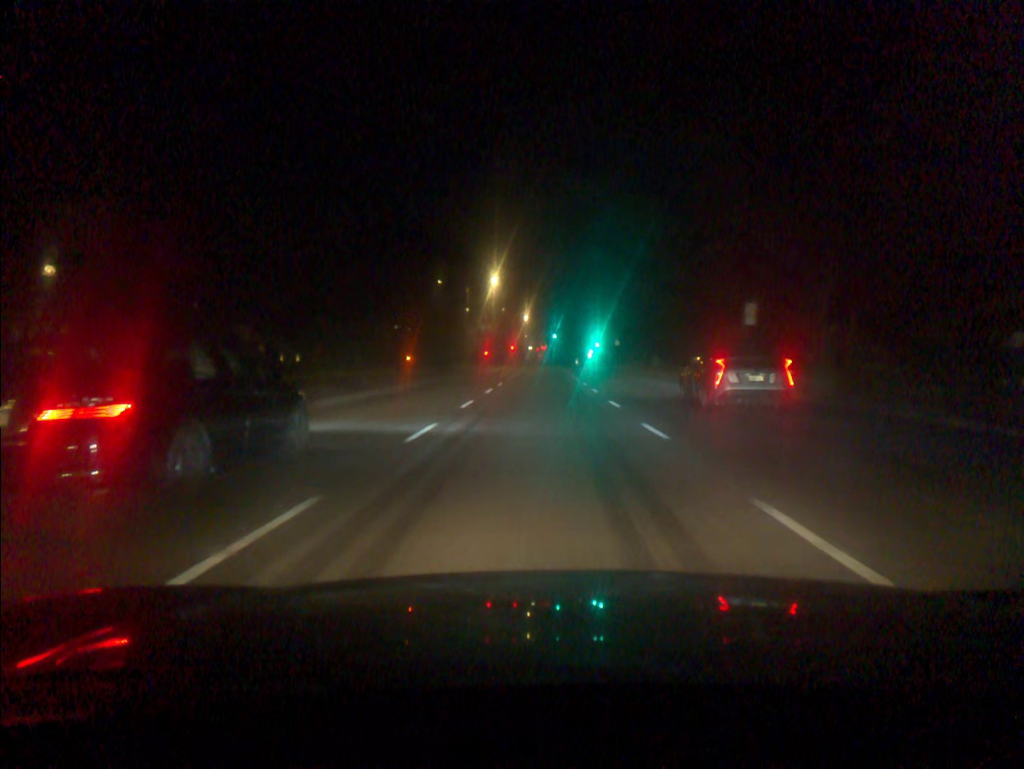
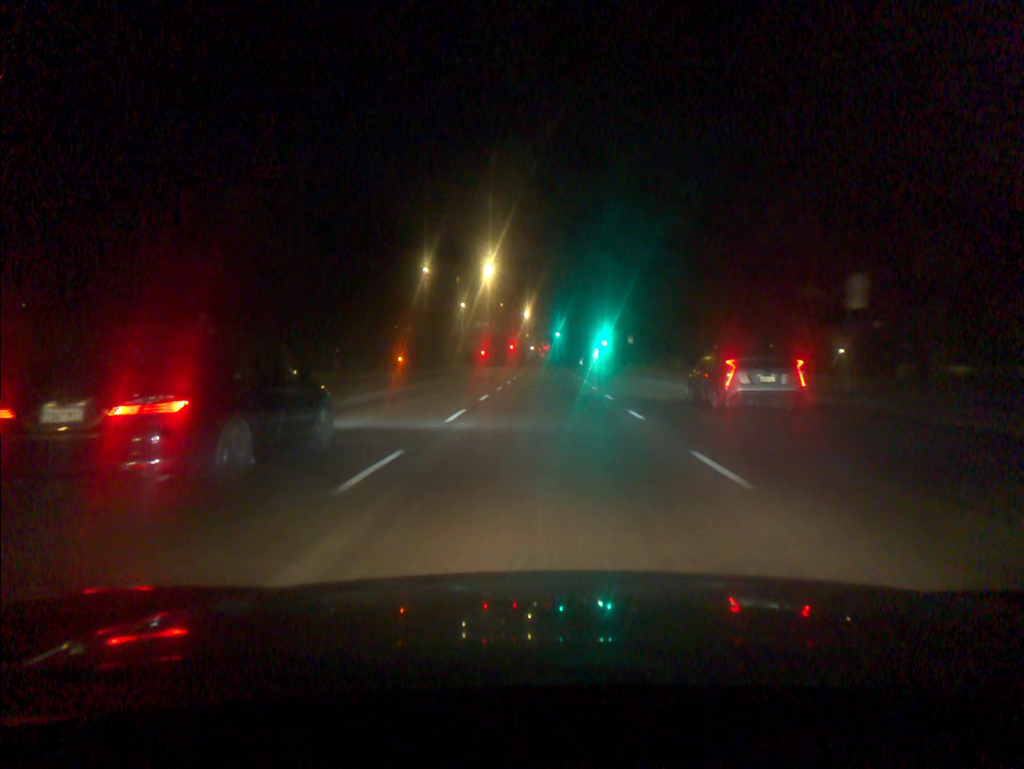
(0.0, +11.0) m; 0°
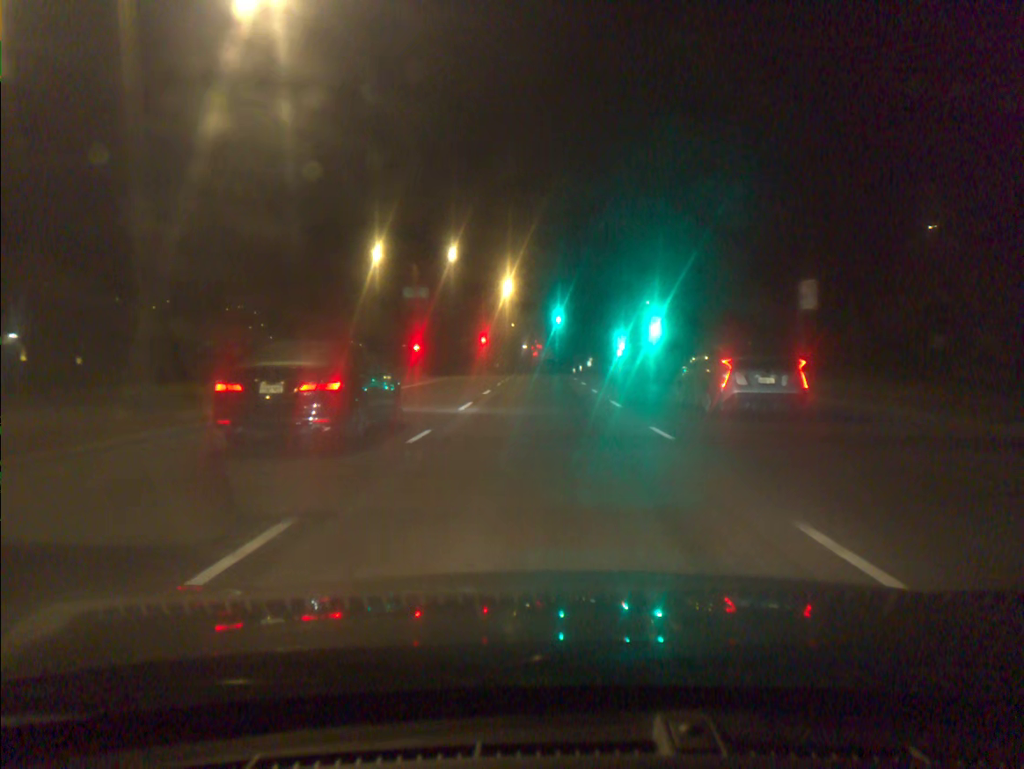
(+0.4, +54.9) m; 0°
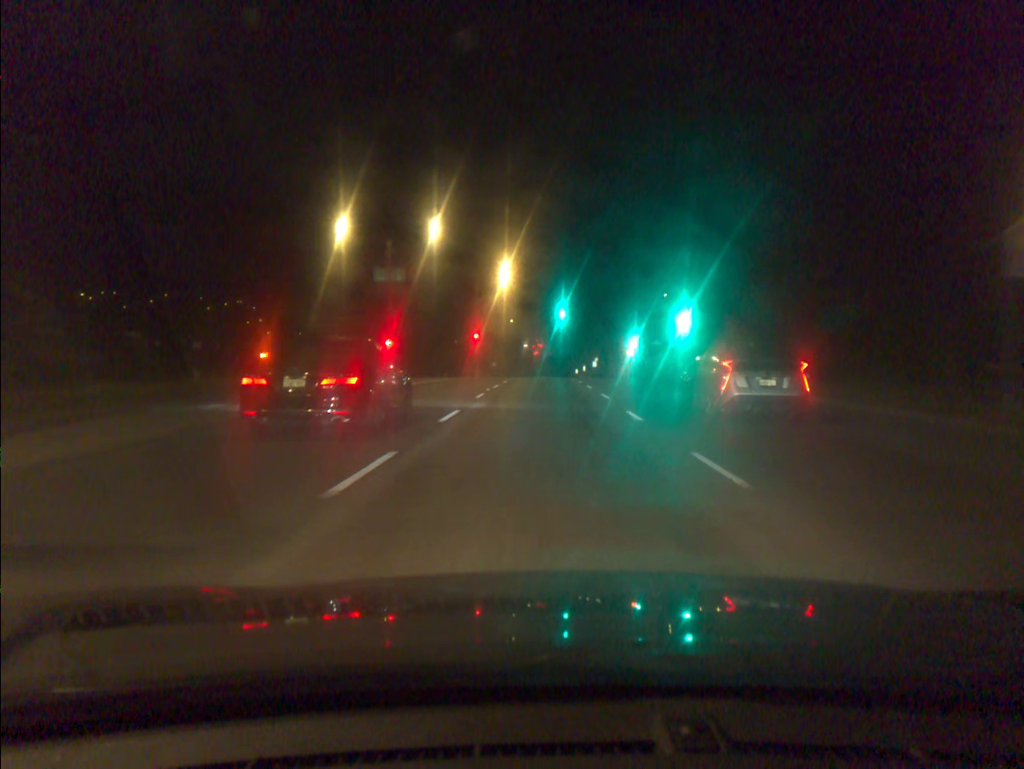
(0.0, +10.9) m; 0°
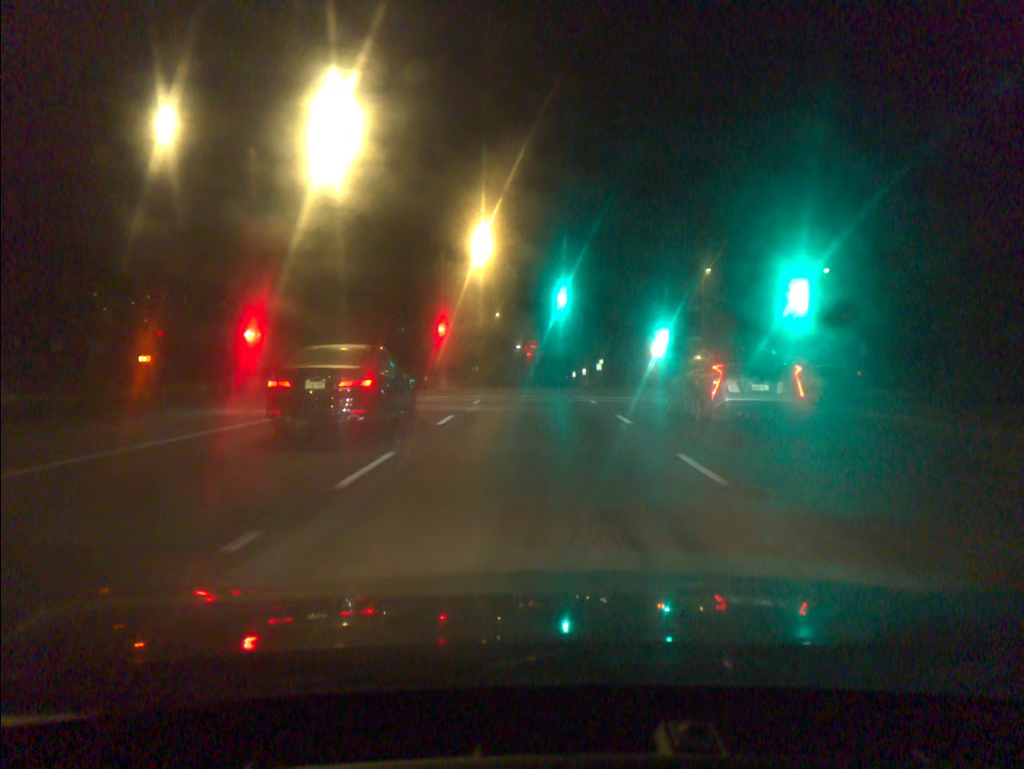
(+0.1, +21.7) m; +1°
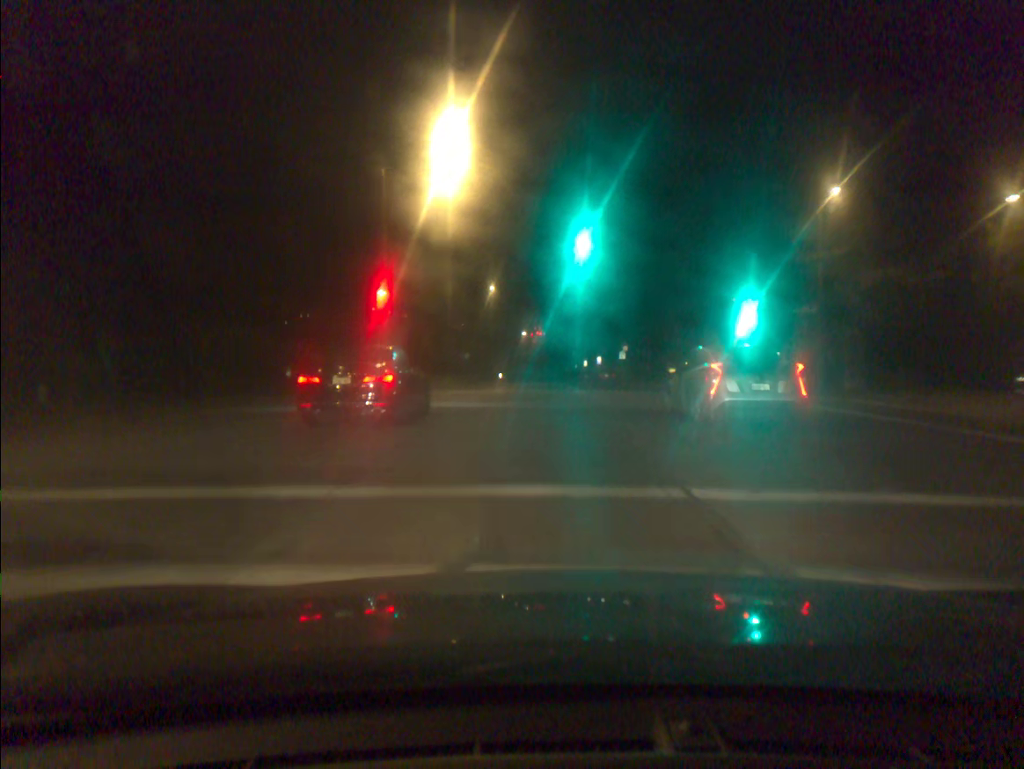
(-0.1, +21.6) m; 0°
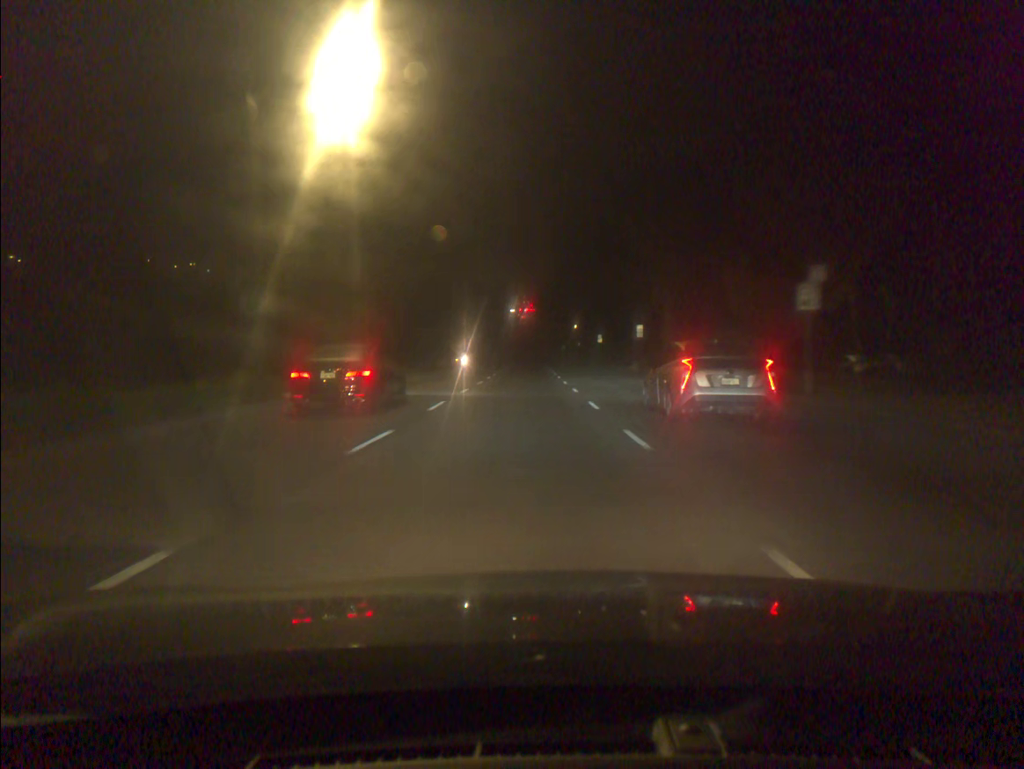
(+0.1, +54.4) m; +1°
